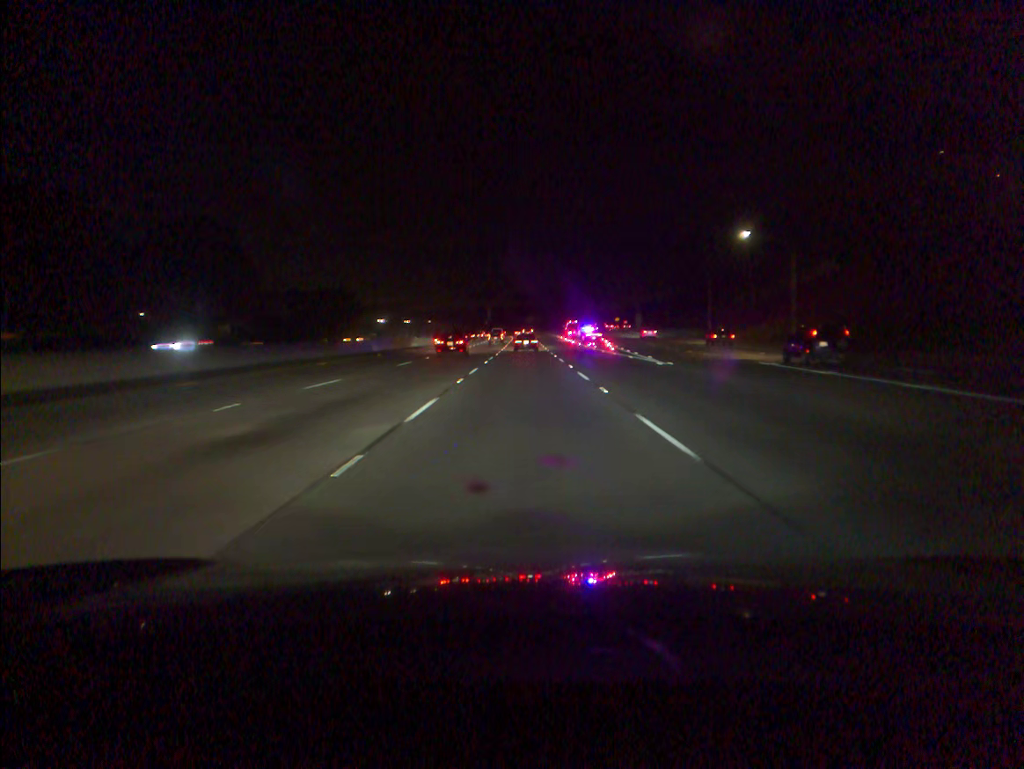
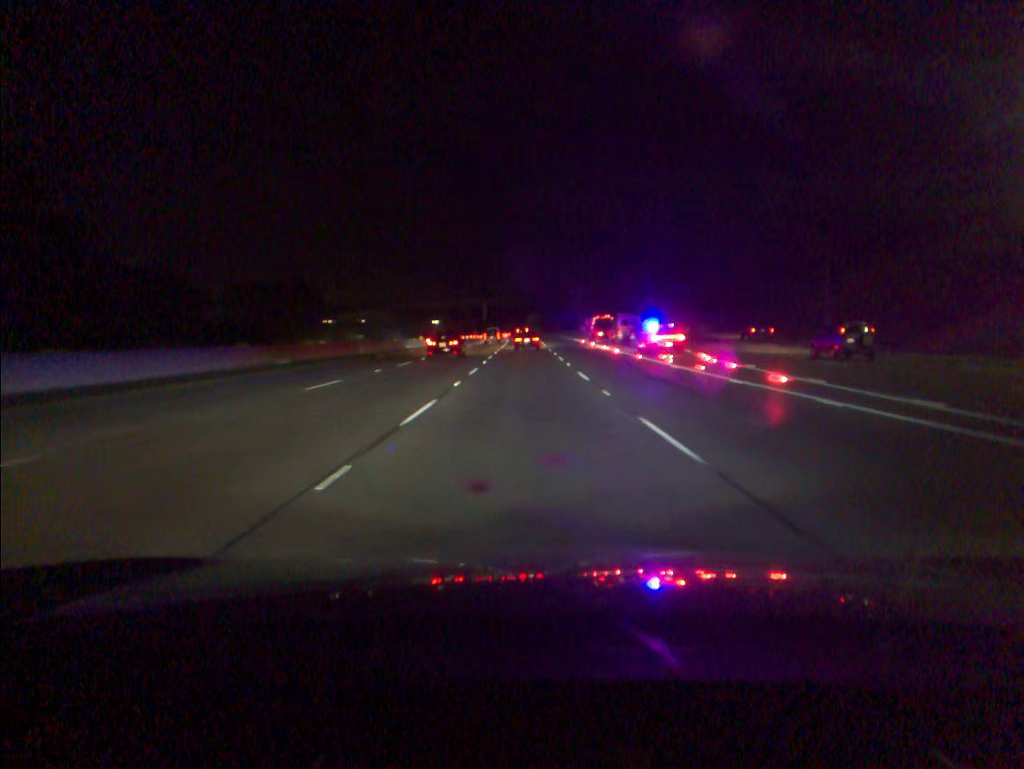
(0.0, +44.3) m; 0°
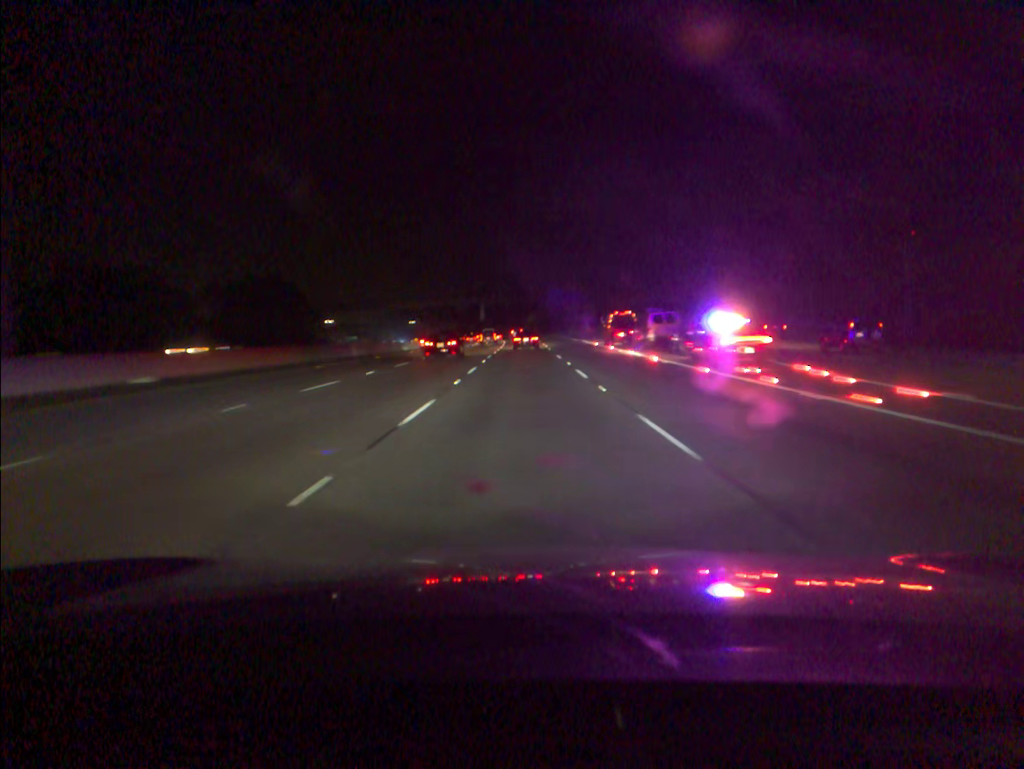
(0.0, +14.6) m; 0°
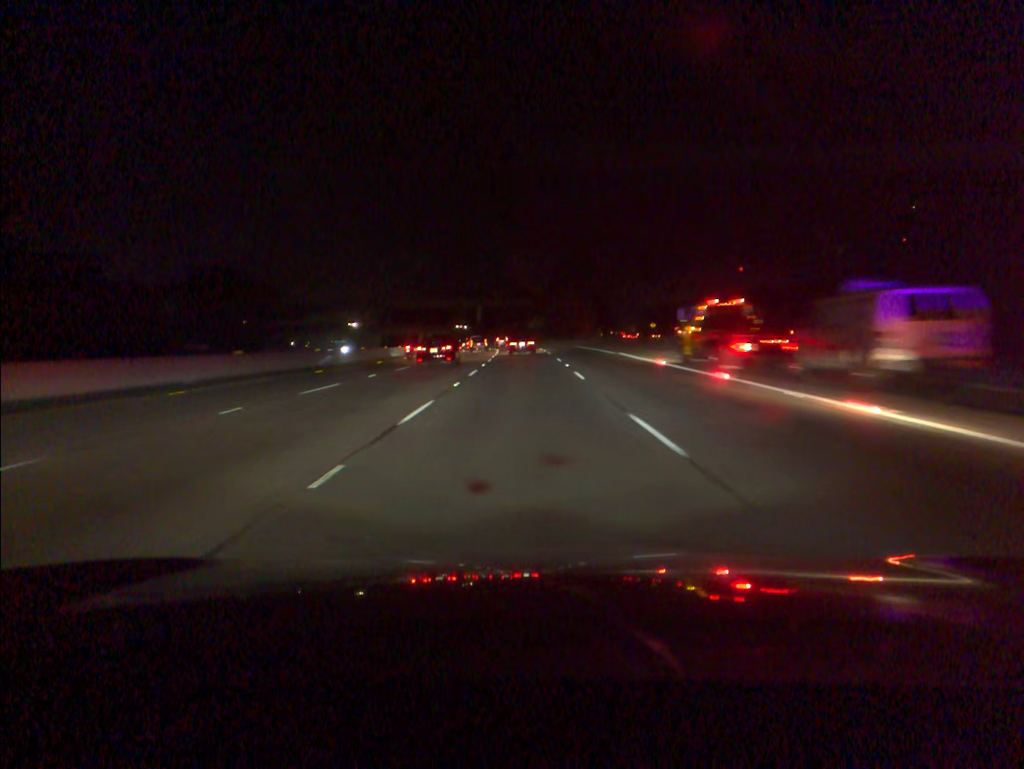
(0.0, +29.0) m; 0°
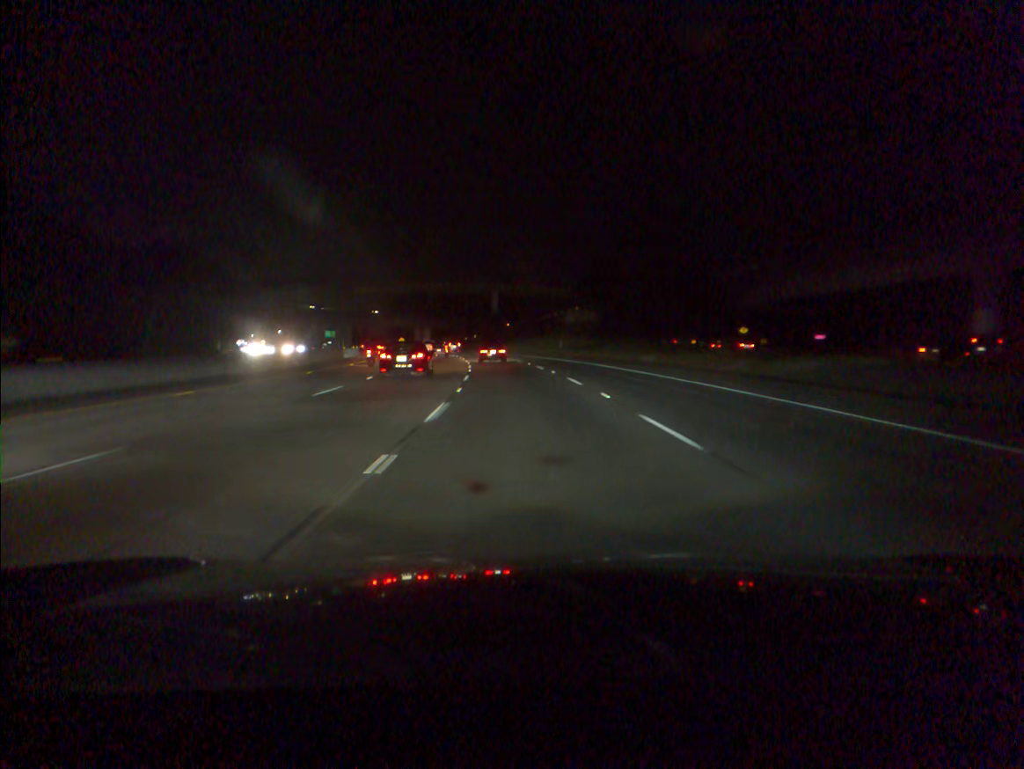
(-0.8, +72.1) m; -2°
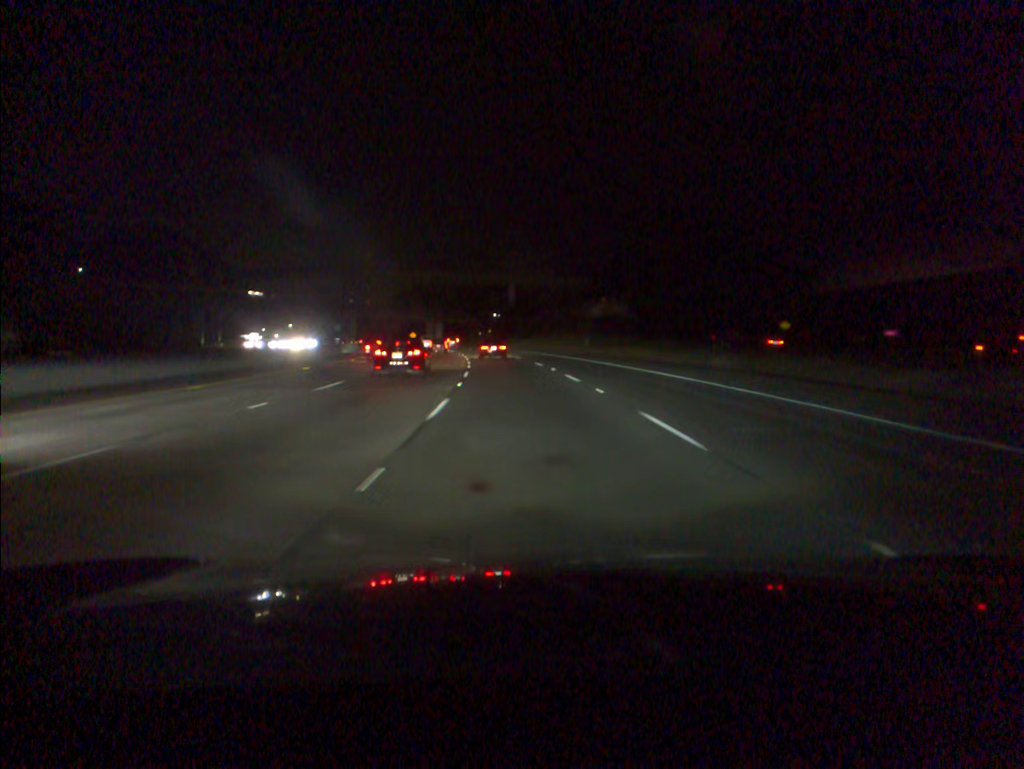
(-0.2, +14.6) m; -1°
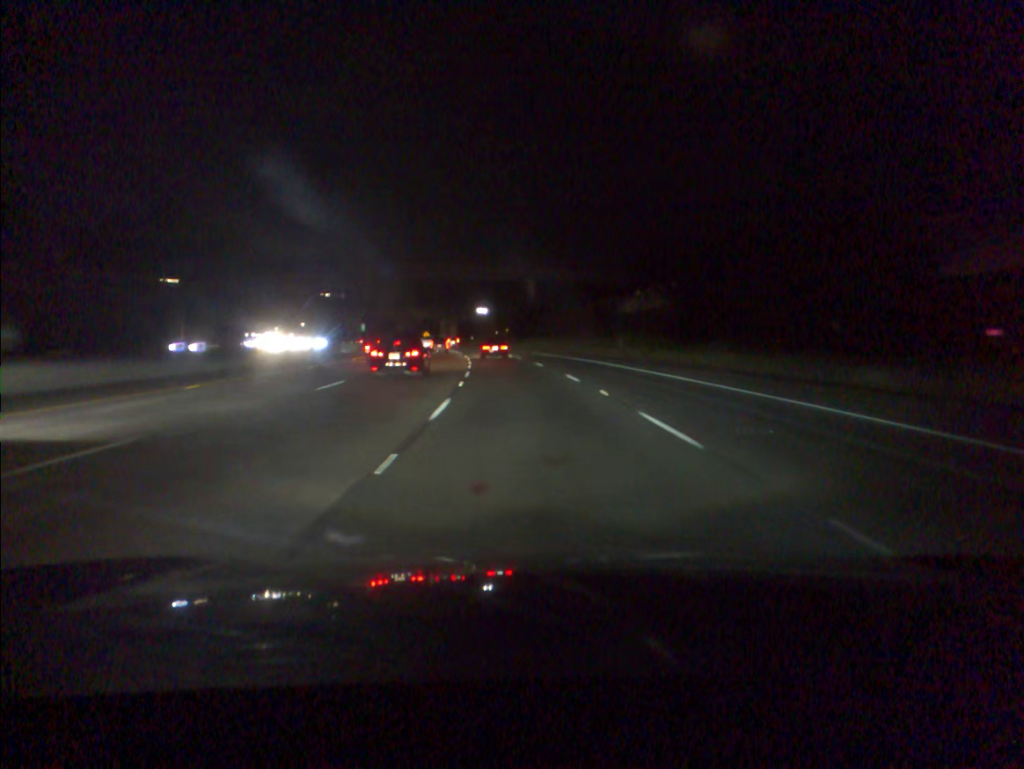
(-0.2, +14.6) m; -1°
